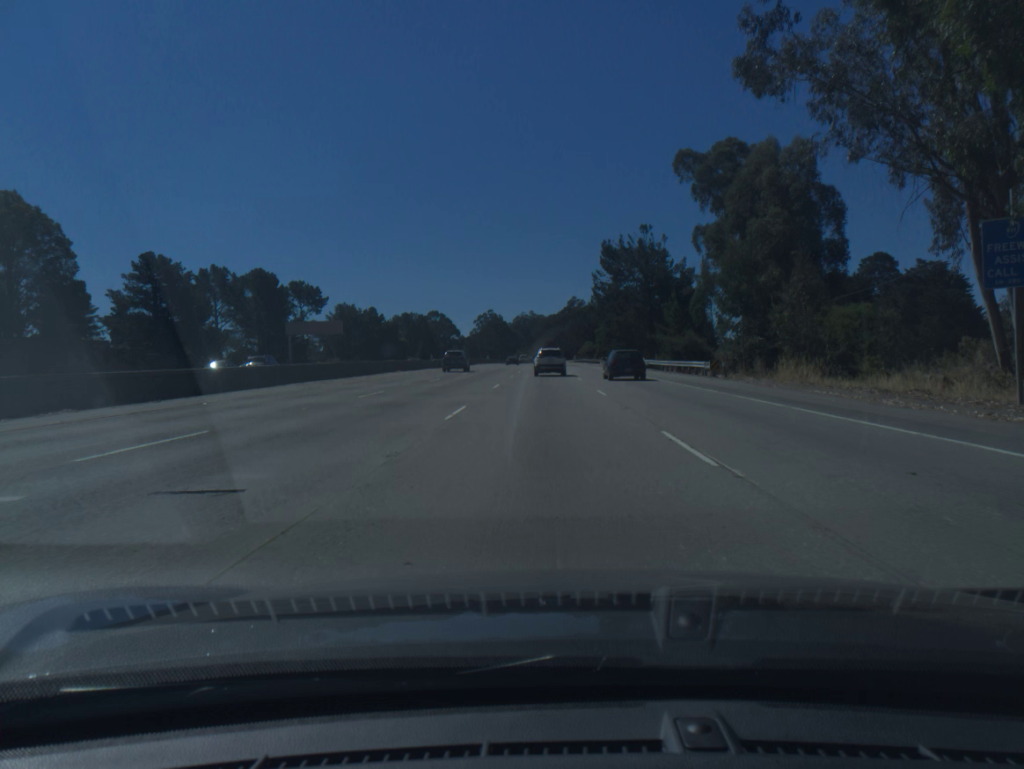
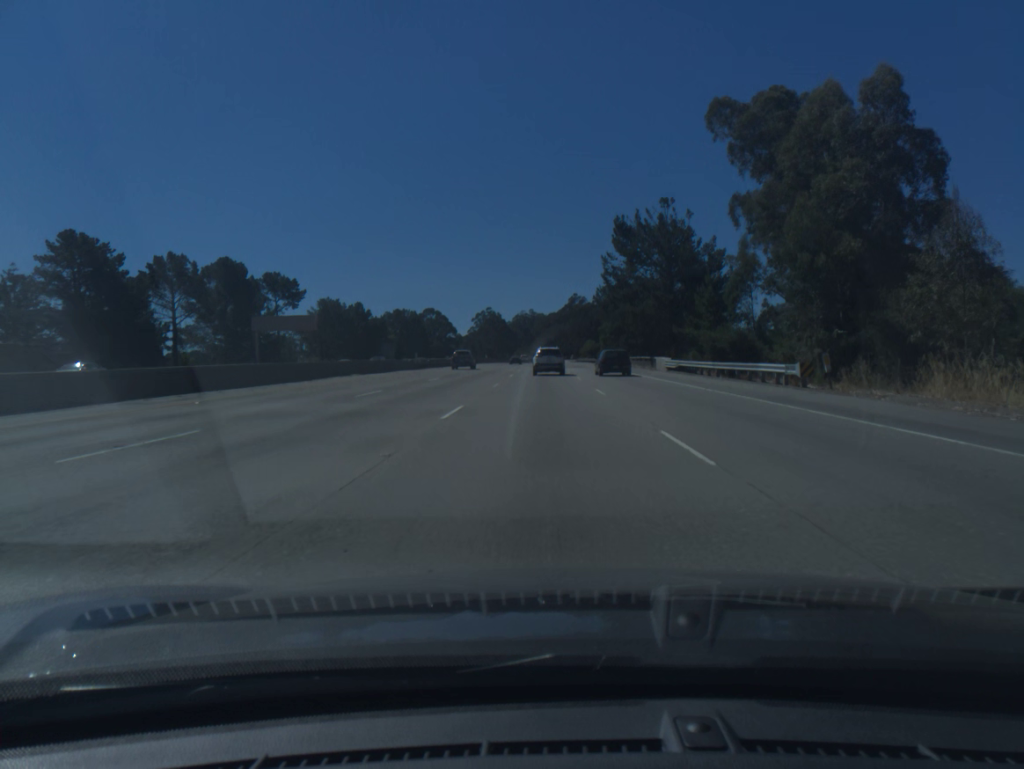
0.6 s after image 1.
(0.0, +14.8) m; 0°
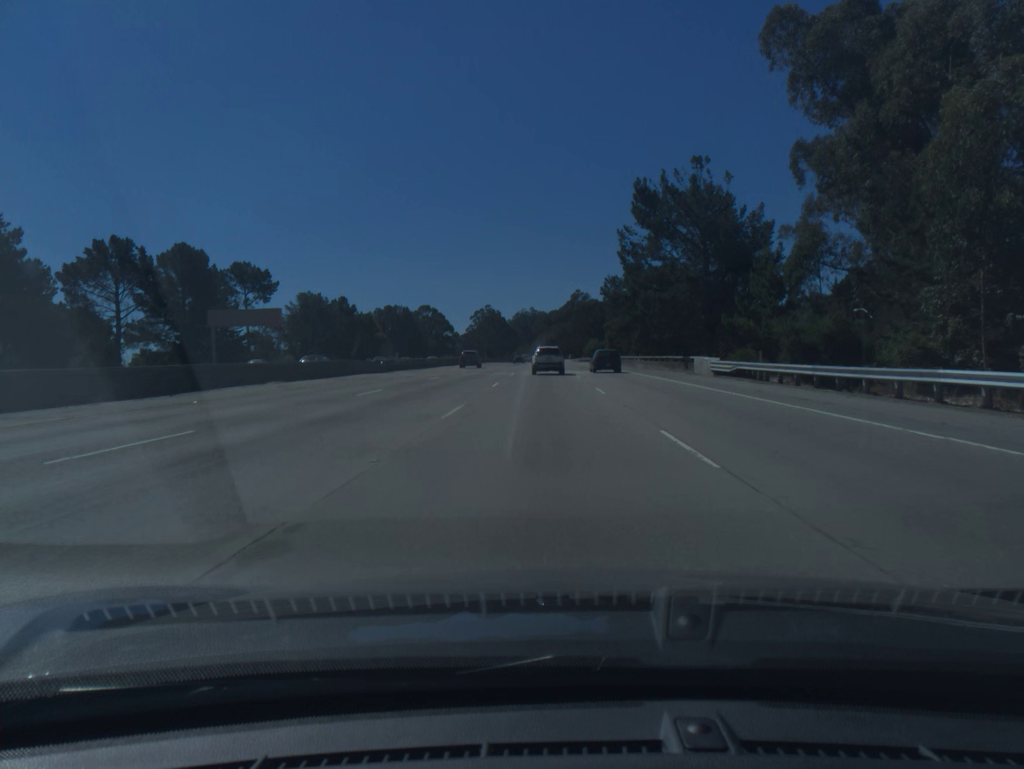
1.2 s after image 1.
(0.0, +14.7) m; 0°
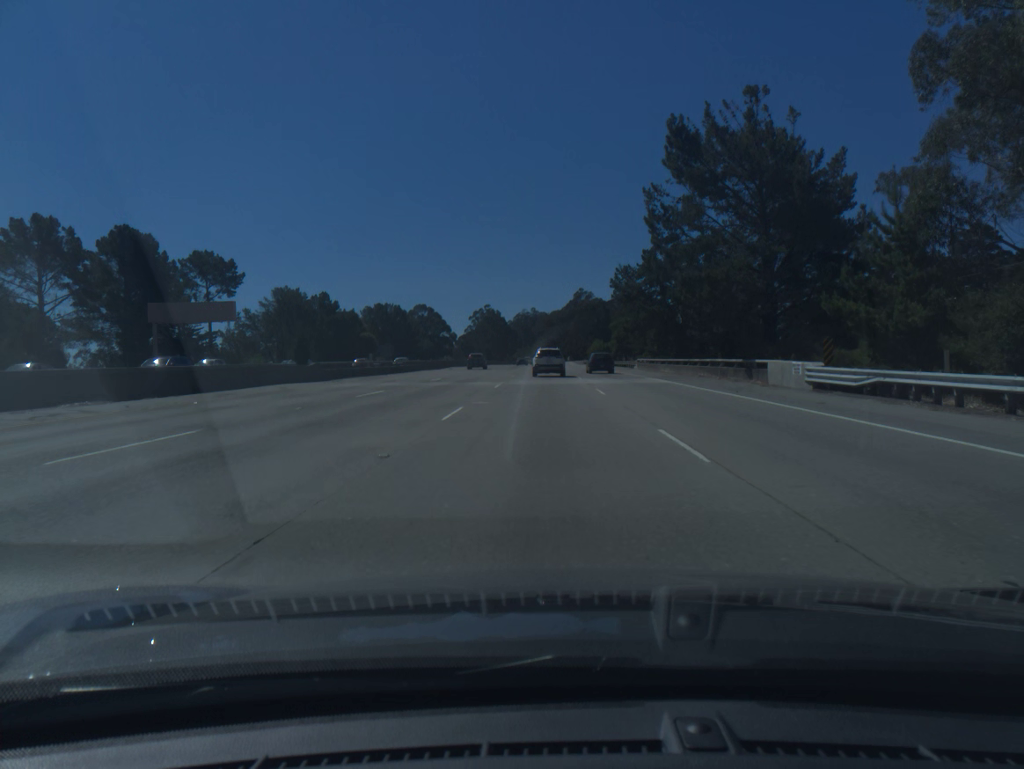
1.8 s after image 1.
(0.0, +14.6) m; 0°
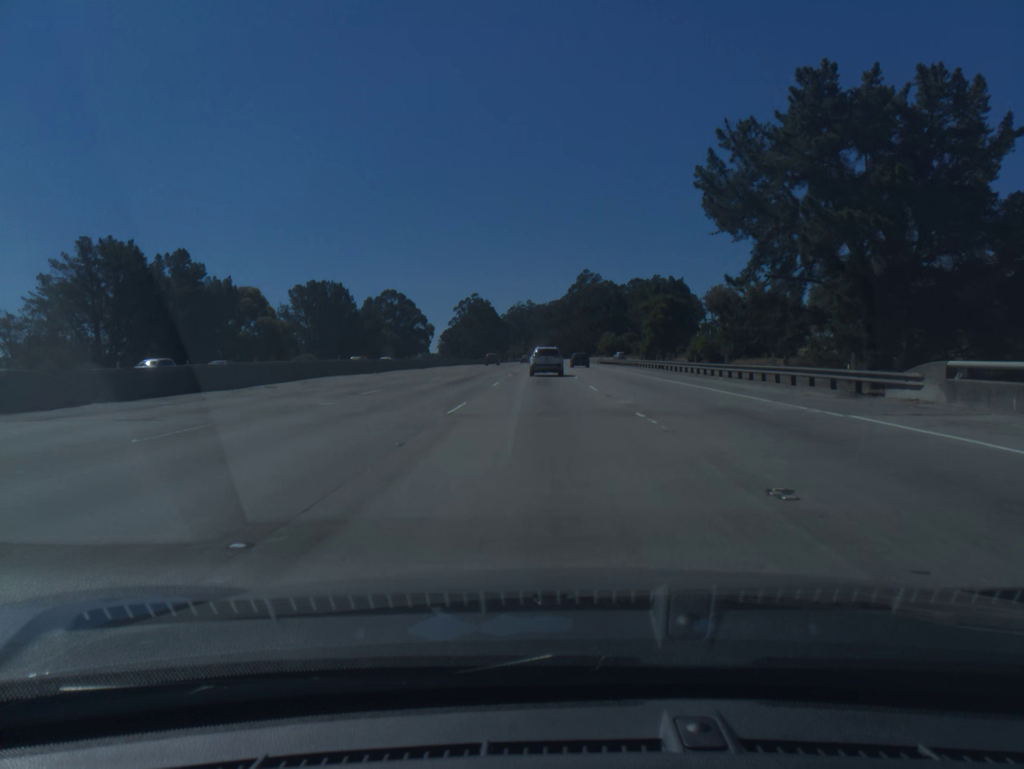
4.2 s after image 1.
(0.0, +57.4) m; 0°
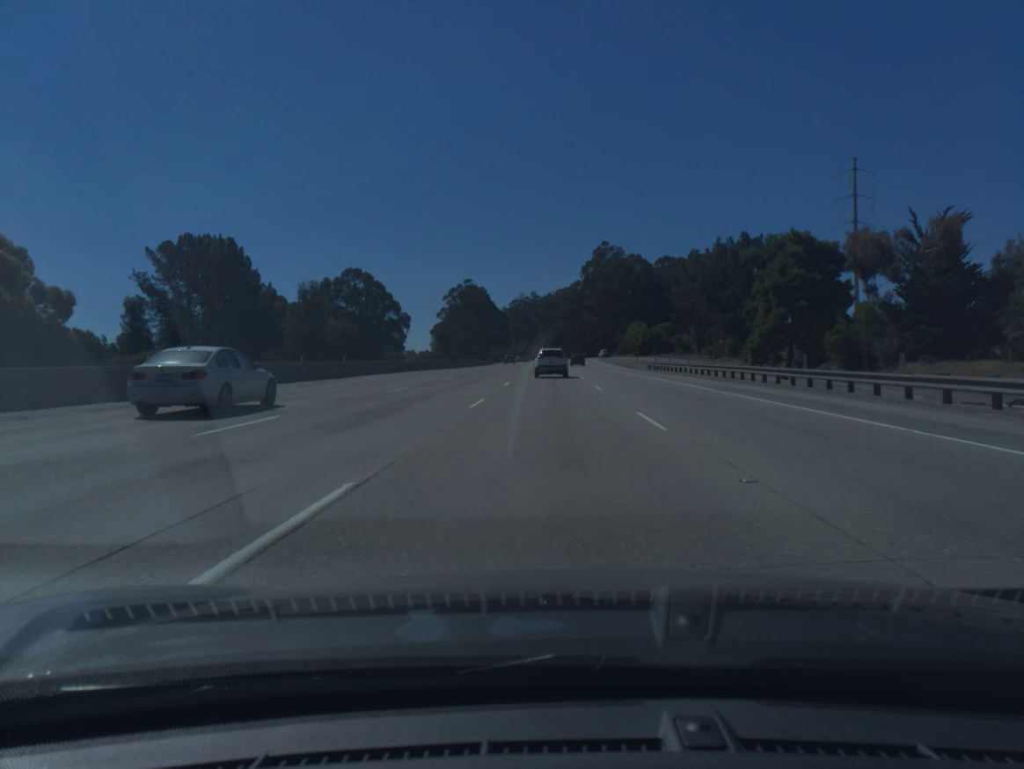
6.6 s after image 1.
(-0.3, +55.8) m; 0°
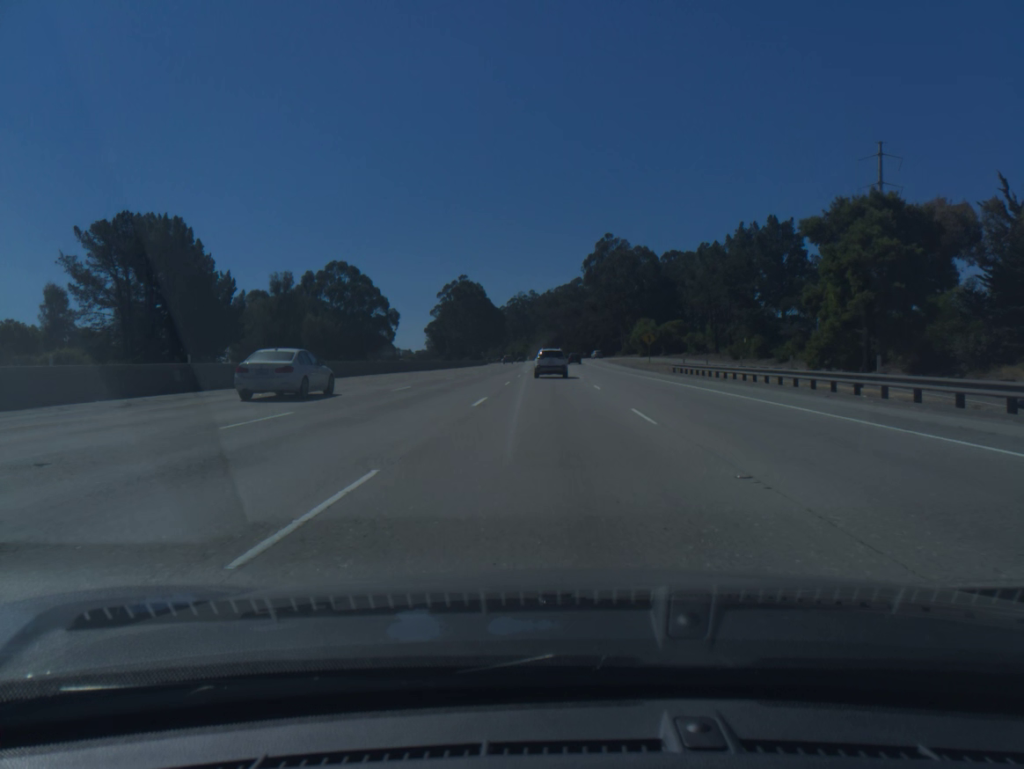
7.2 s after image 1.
(0.0, +13.8) m; 0°
